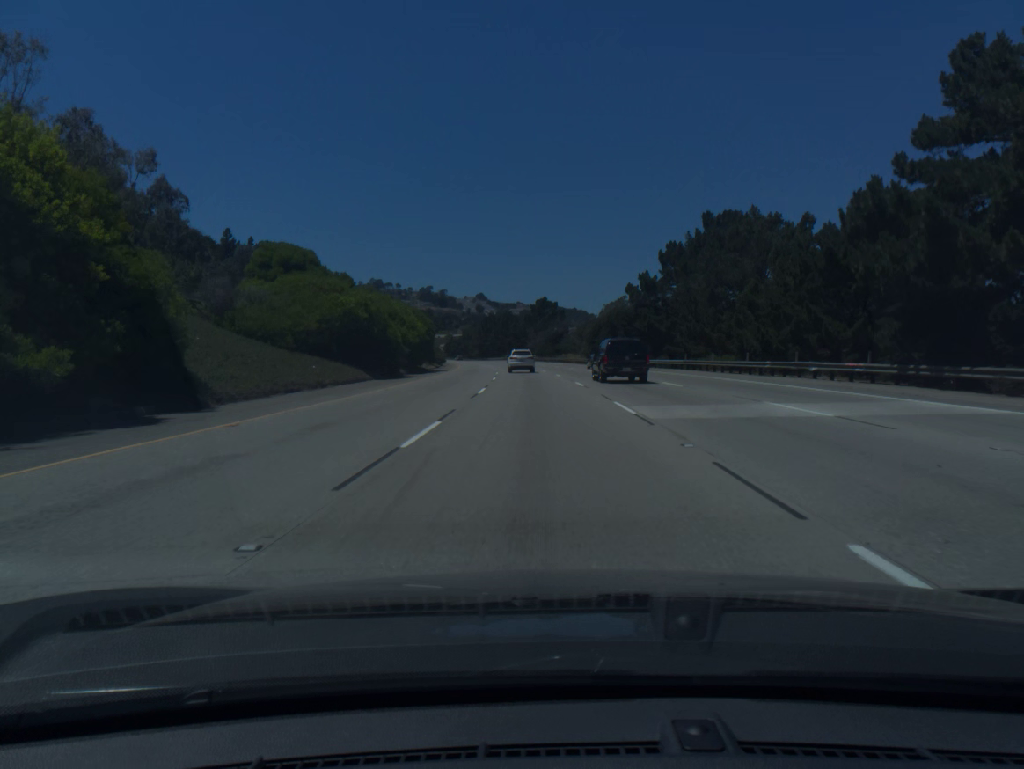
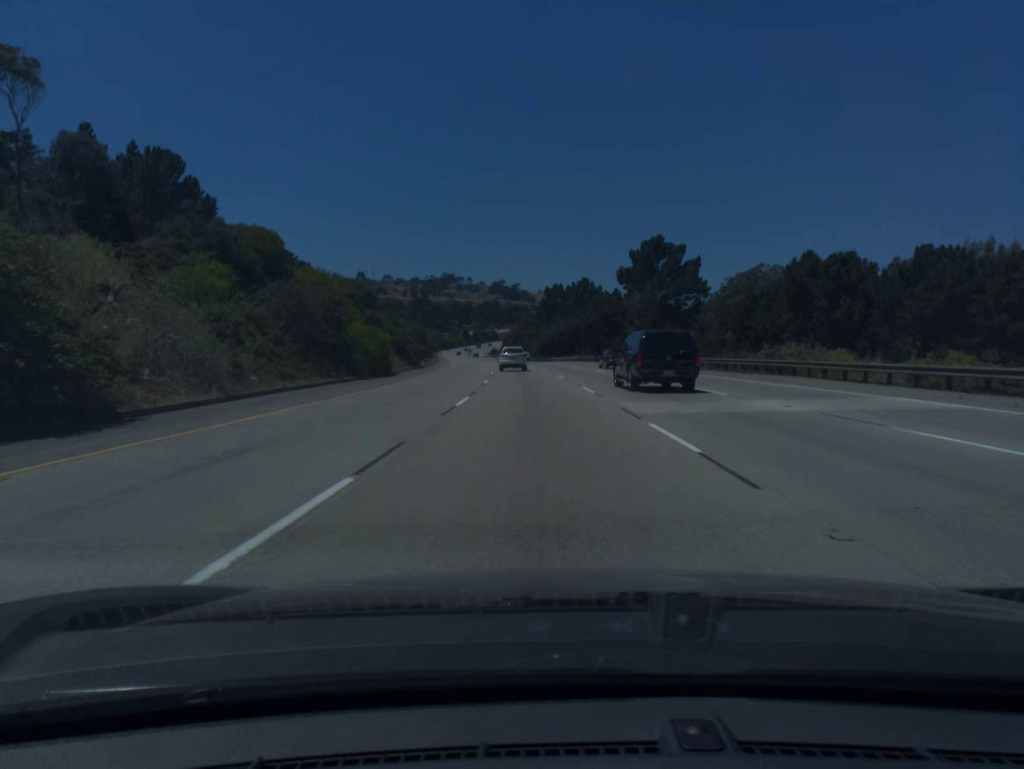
(-4.1, +93.8) m; -5°
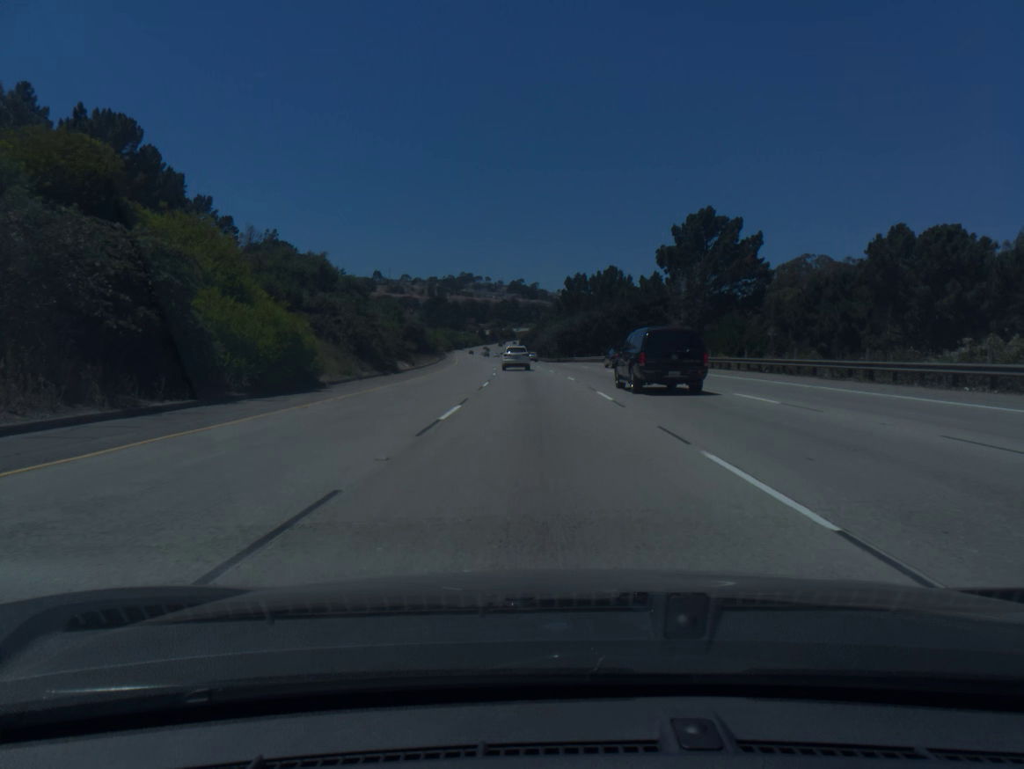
(-0.2, +18.7) m; -1°
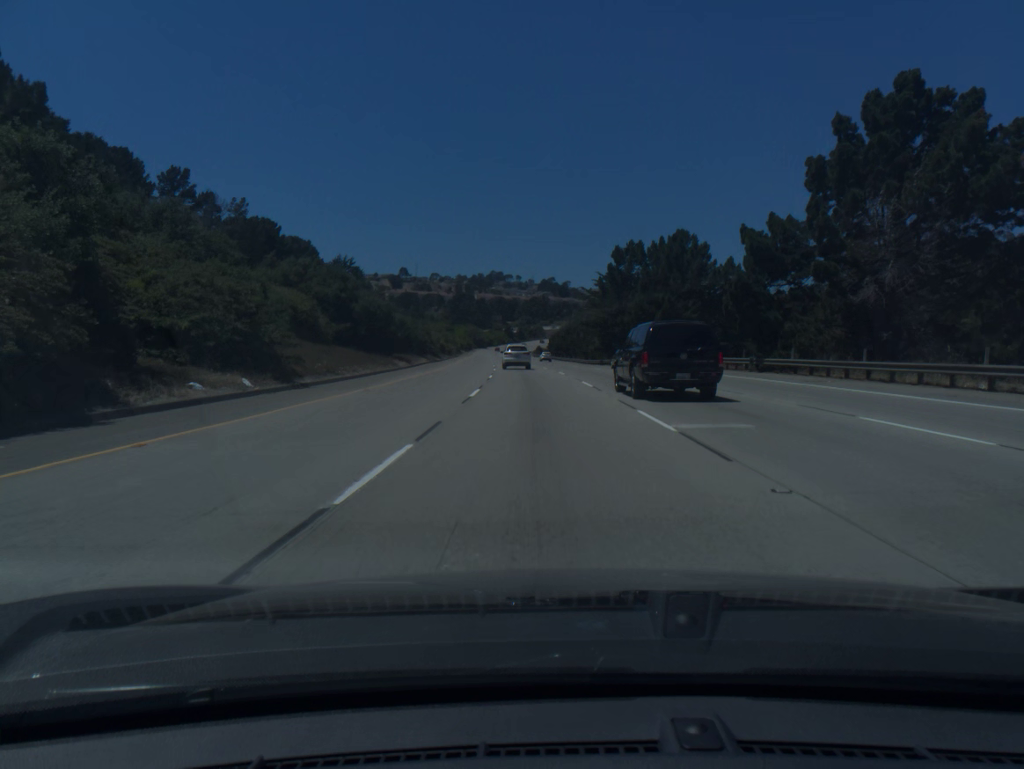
(-0.8, +37.4) m; -2°
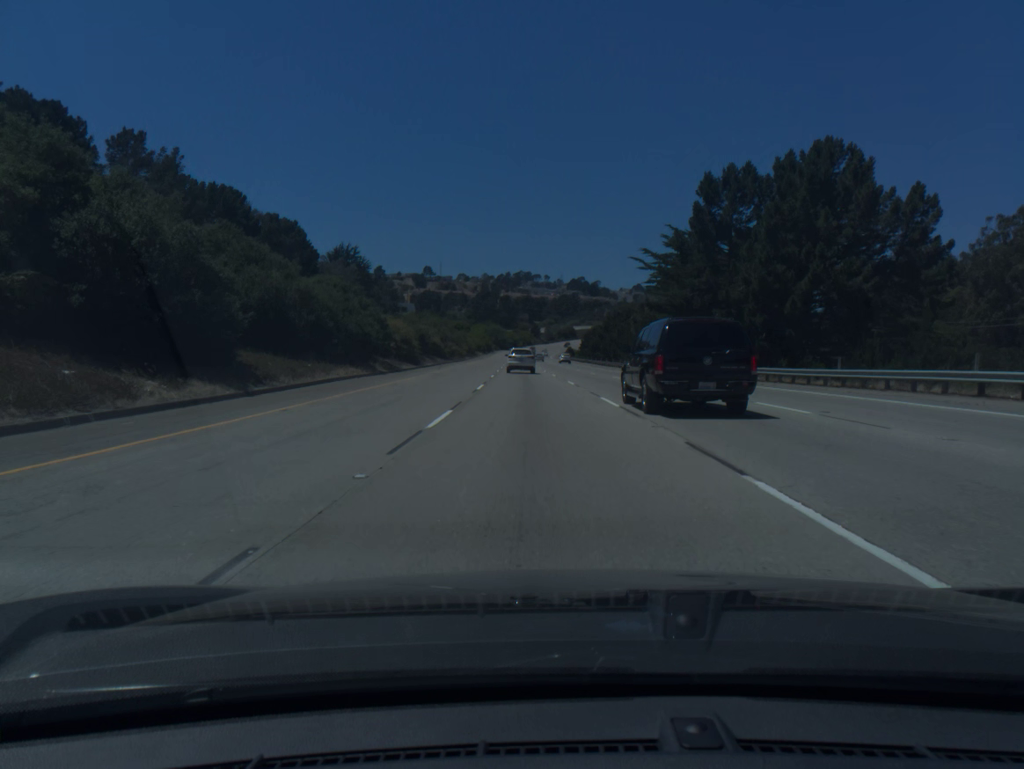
(-0.6, +37.4) m; -2°
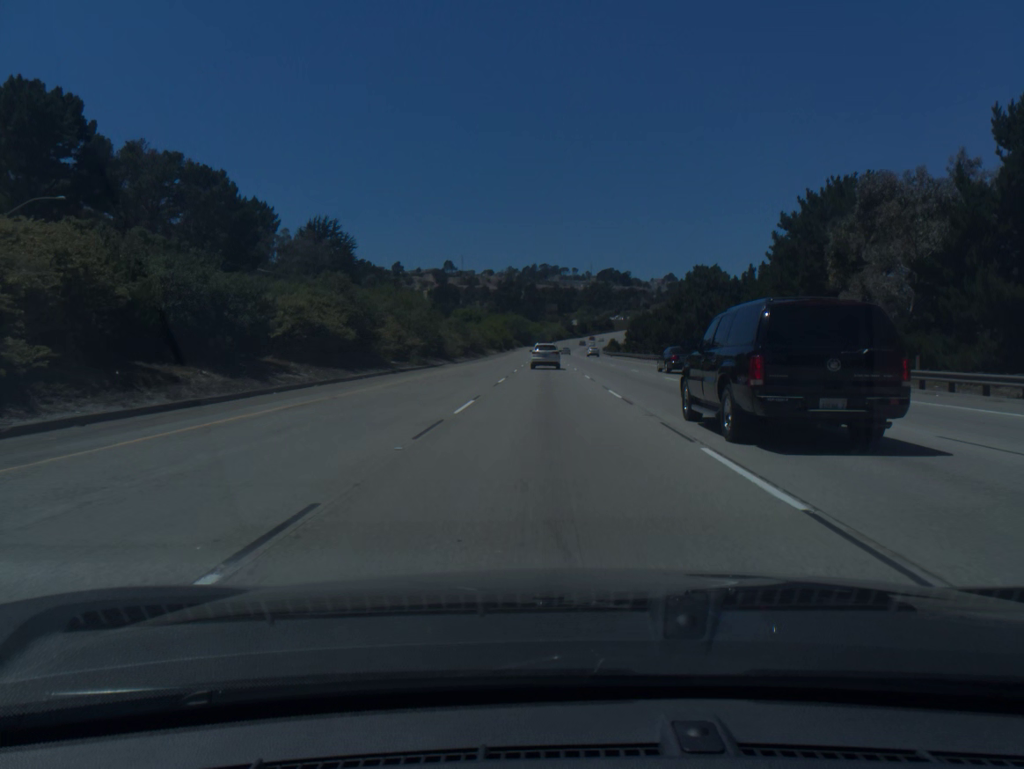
(-1.4, +56.0) m; -2°
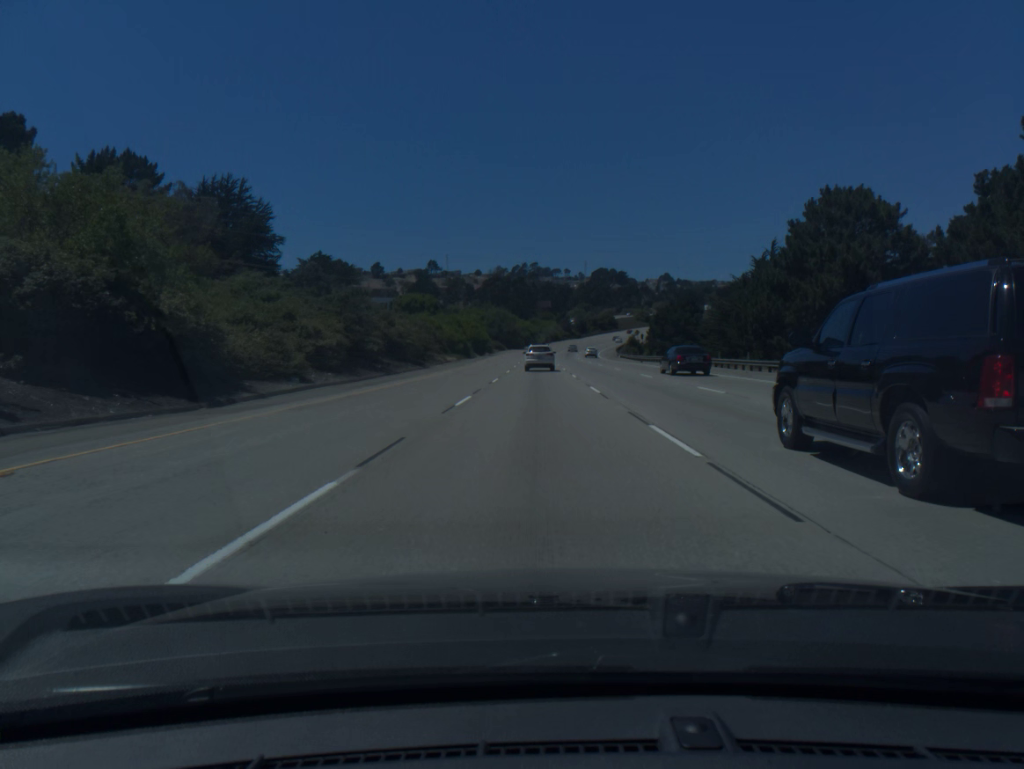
(+0.3, +55.3) m; 0°
